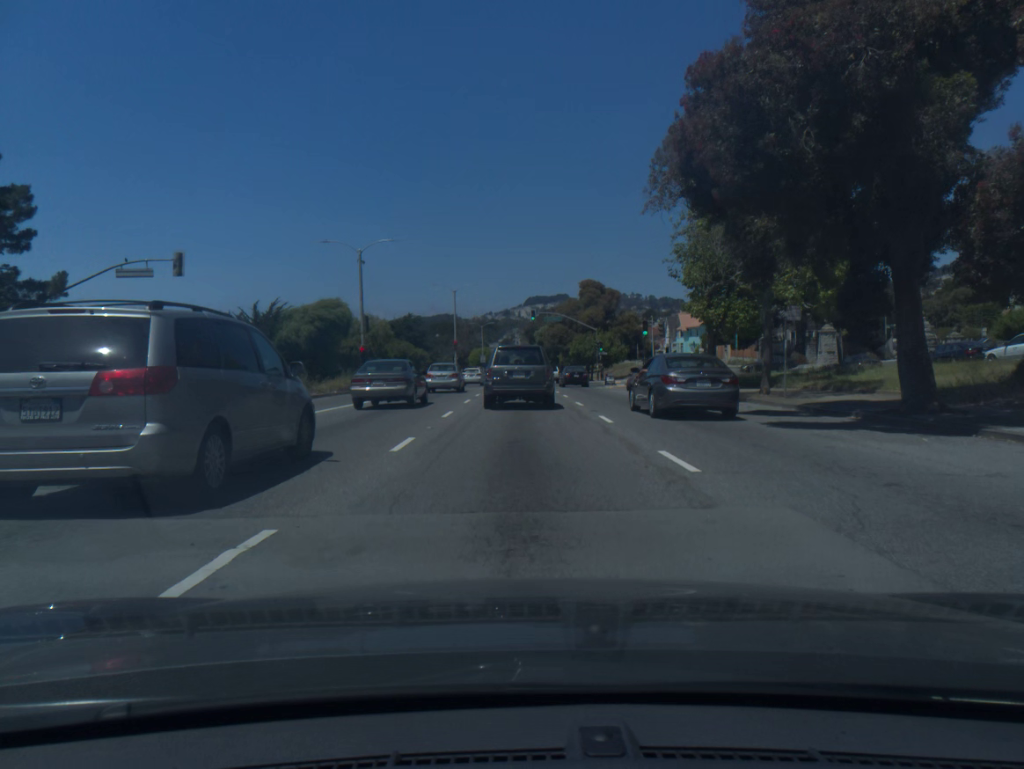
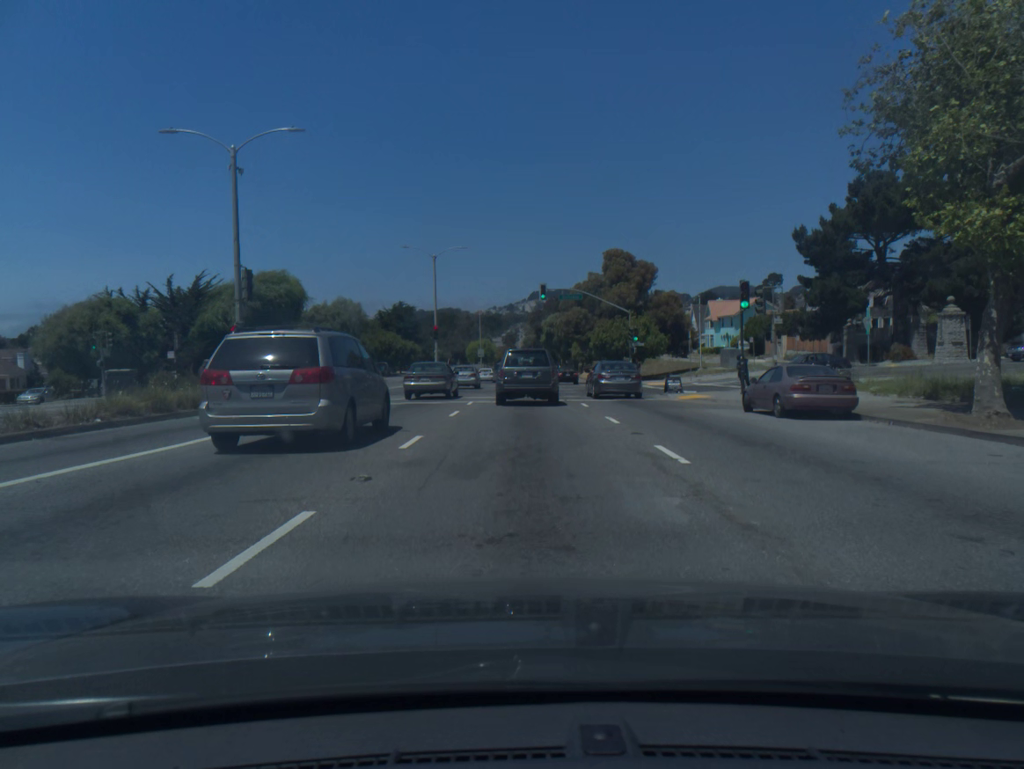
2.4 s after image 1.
(0.0, +21.4) m; 0°
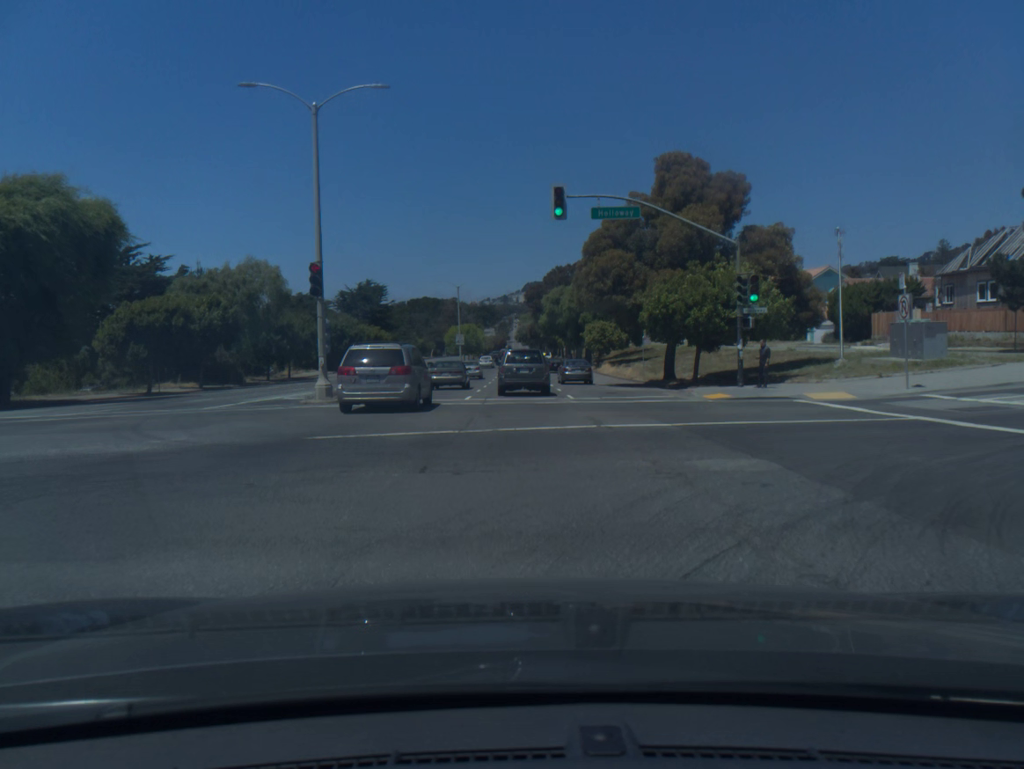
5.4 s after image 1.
(+0.2, +31.1) m; +1°
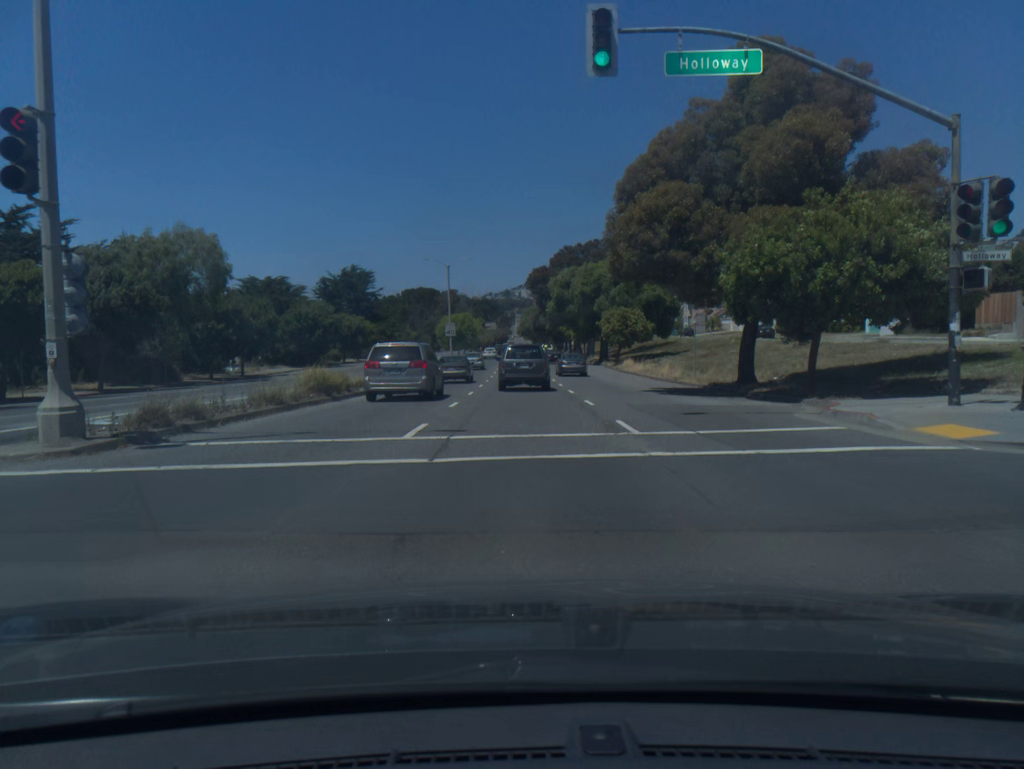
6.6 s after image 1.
(0.0, +14.3) m; 0°
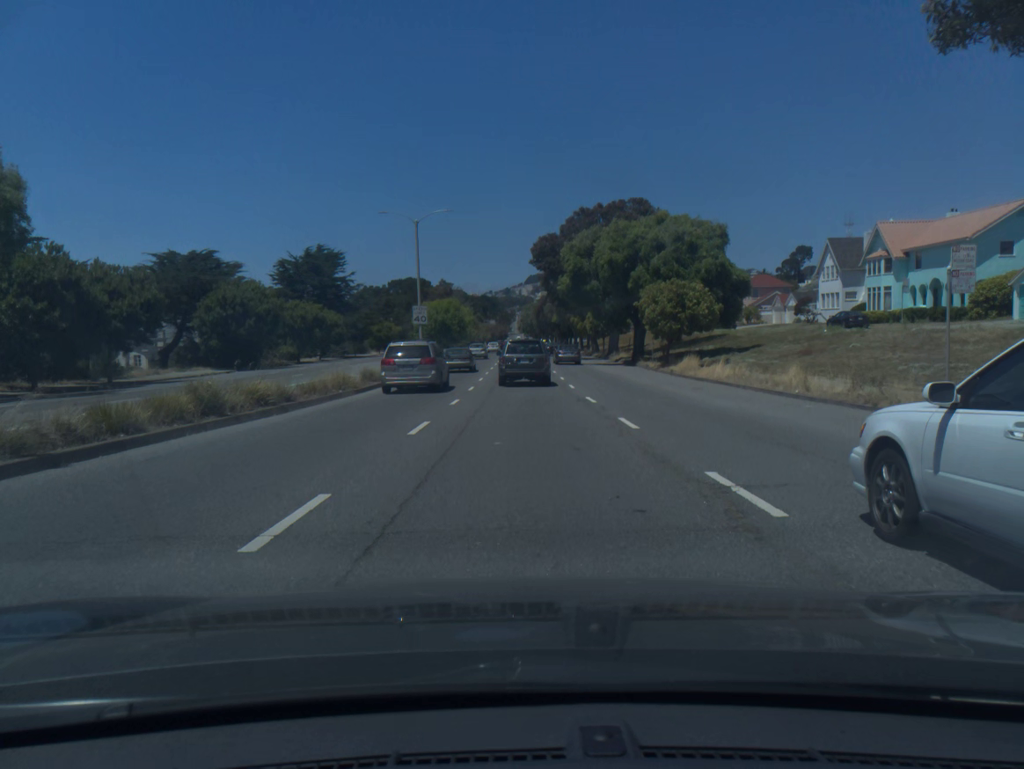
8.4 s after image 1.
(0.0, +22.1) m; 0°
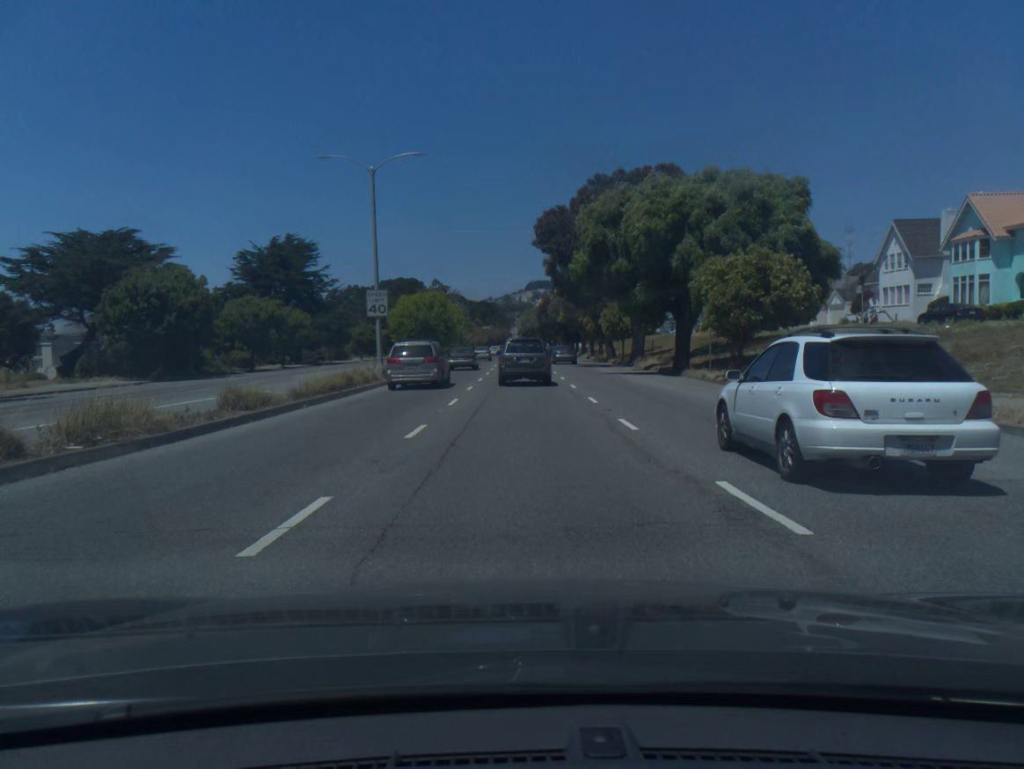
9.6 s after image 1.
(0.0, +14.8) m; 0°
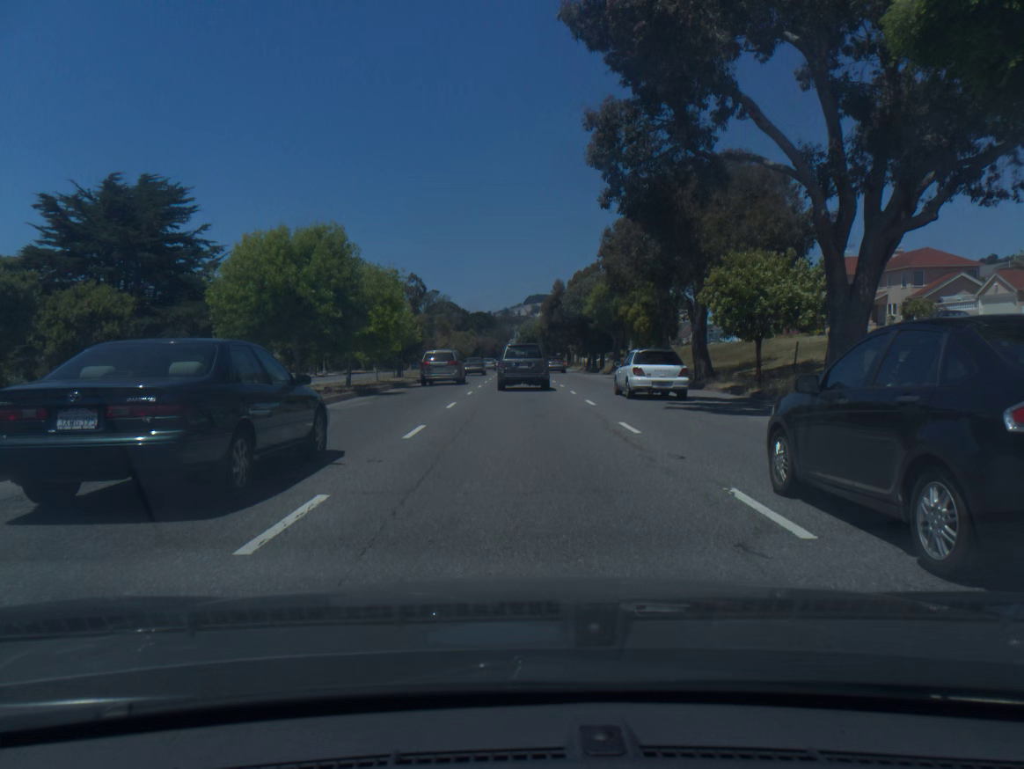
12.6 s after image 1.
(0.0, +36.7) m; 0°
